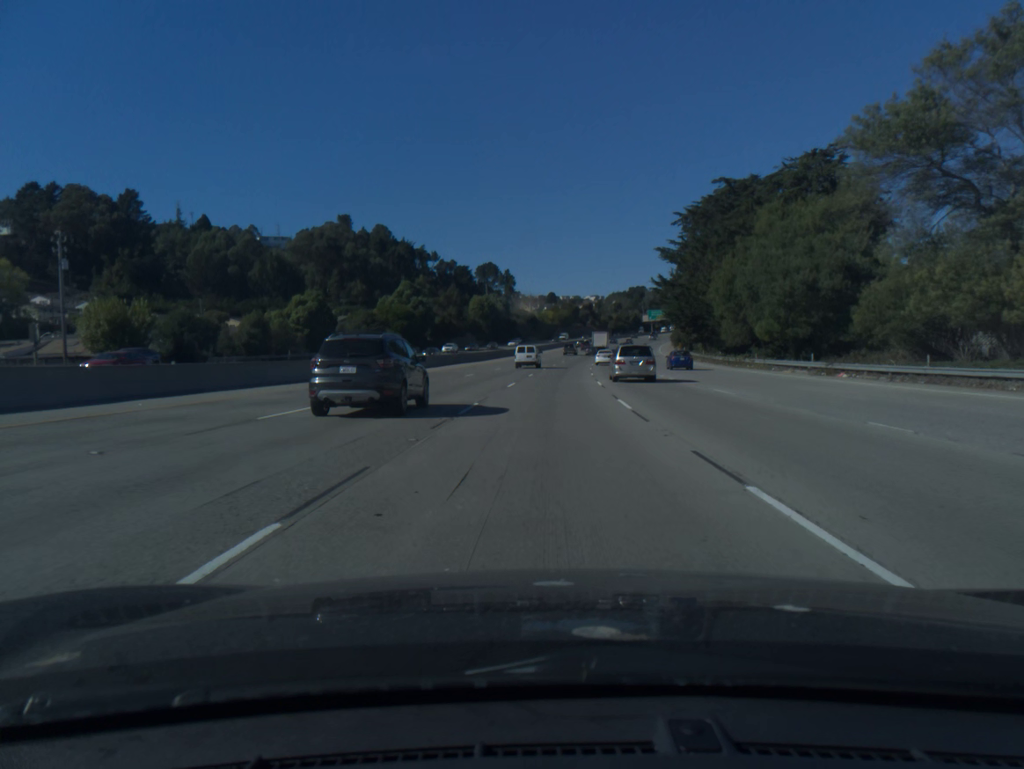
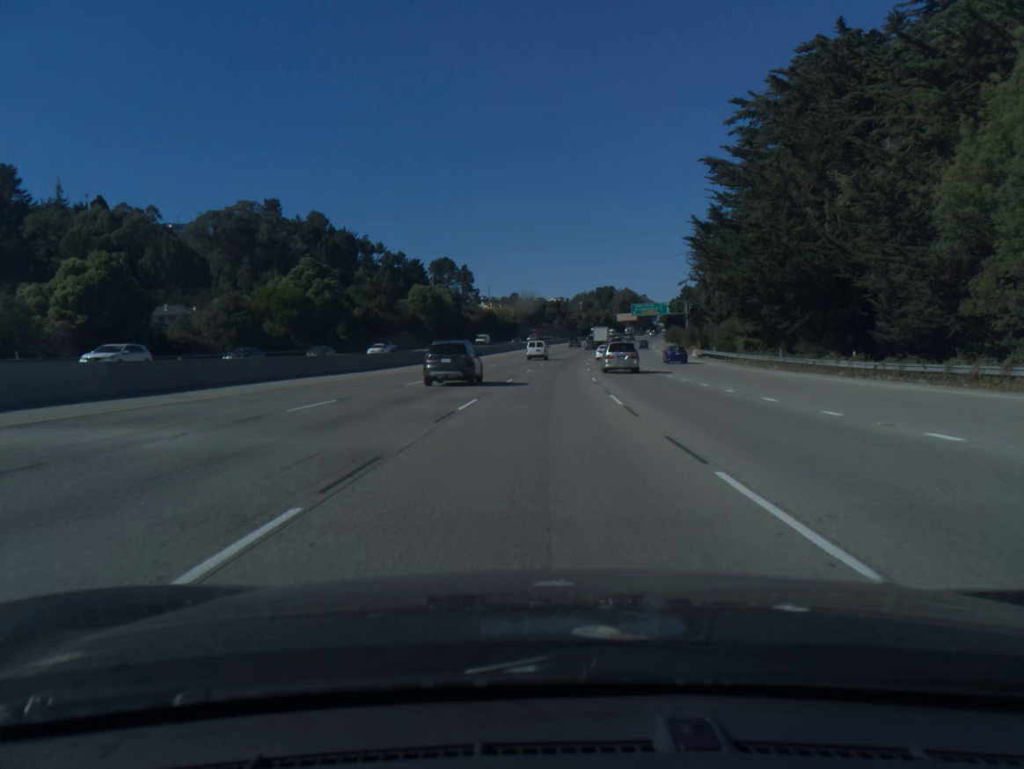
(+1.0, +42.9) m; +3°
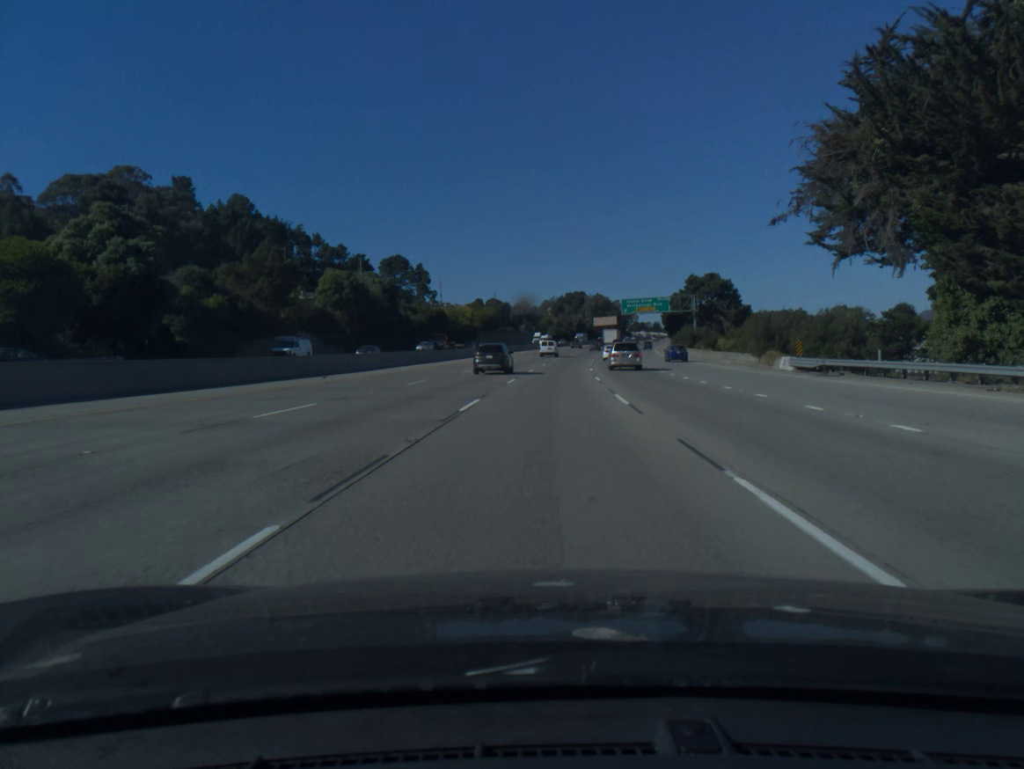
(+0.9, +44.2) m; +2°
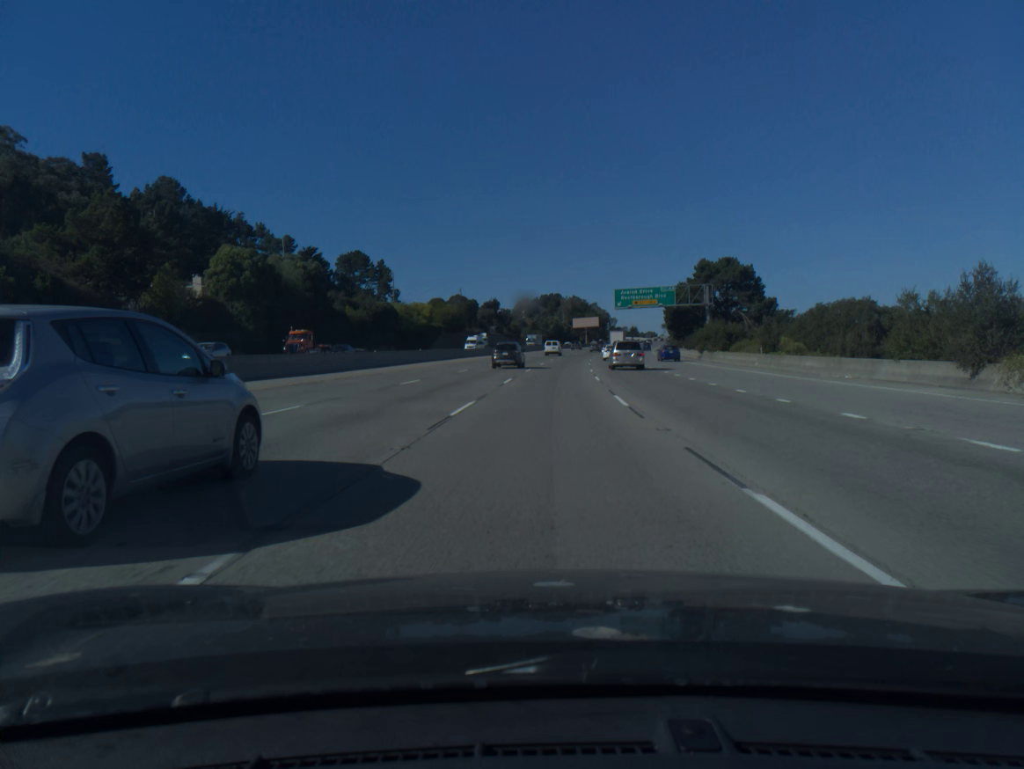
(+0.5, +30.1) m; +2°
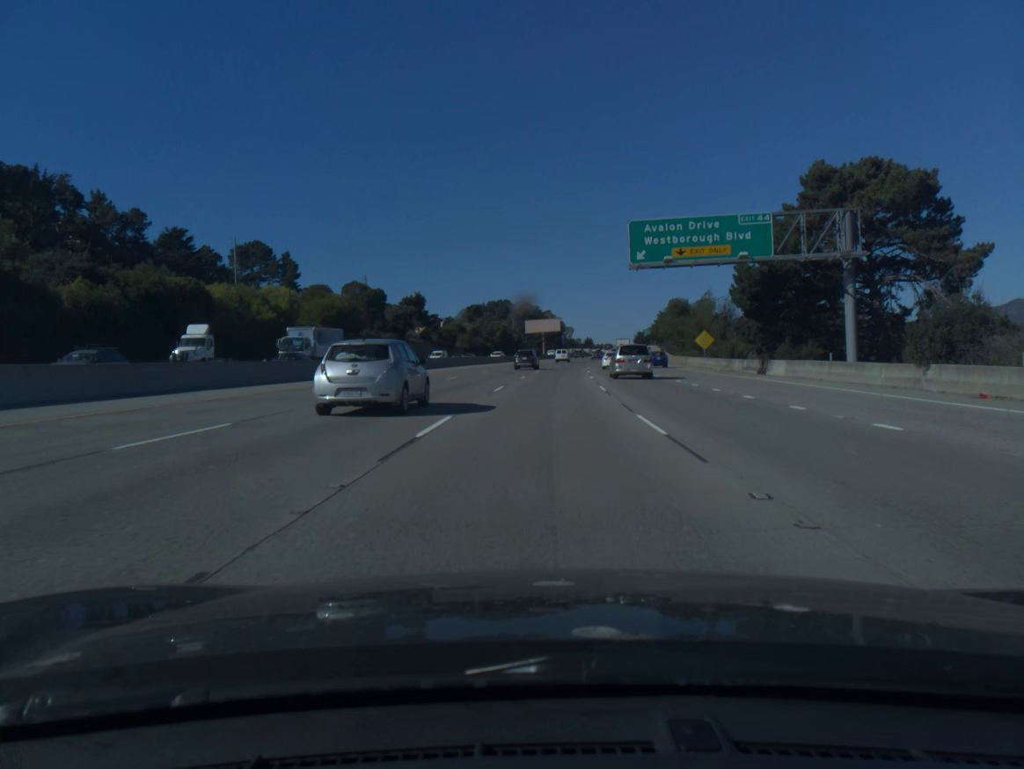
(+2.0, +61.6) m; +4°
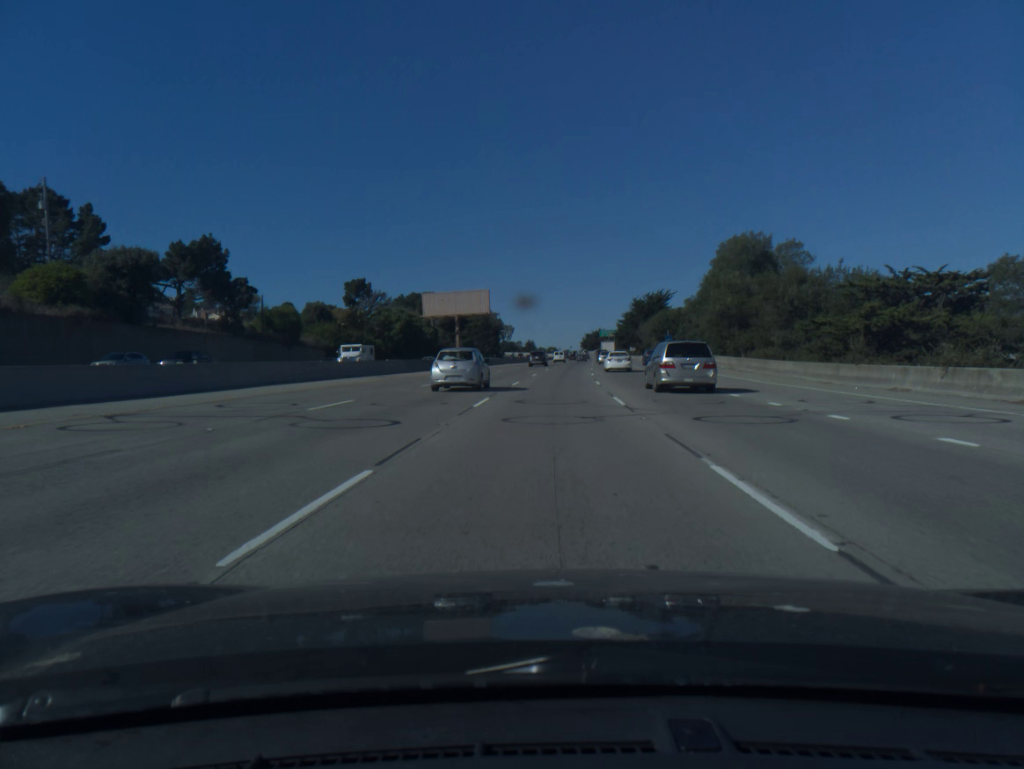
(+3.1, +79.6) m; +4°
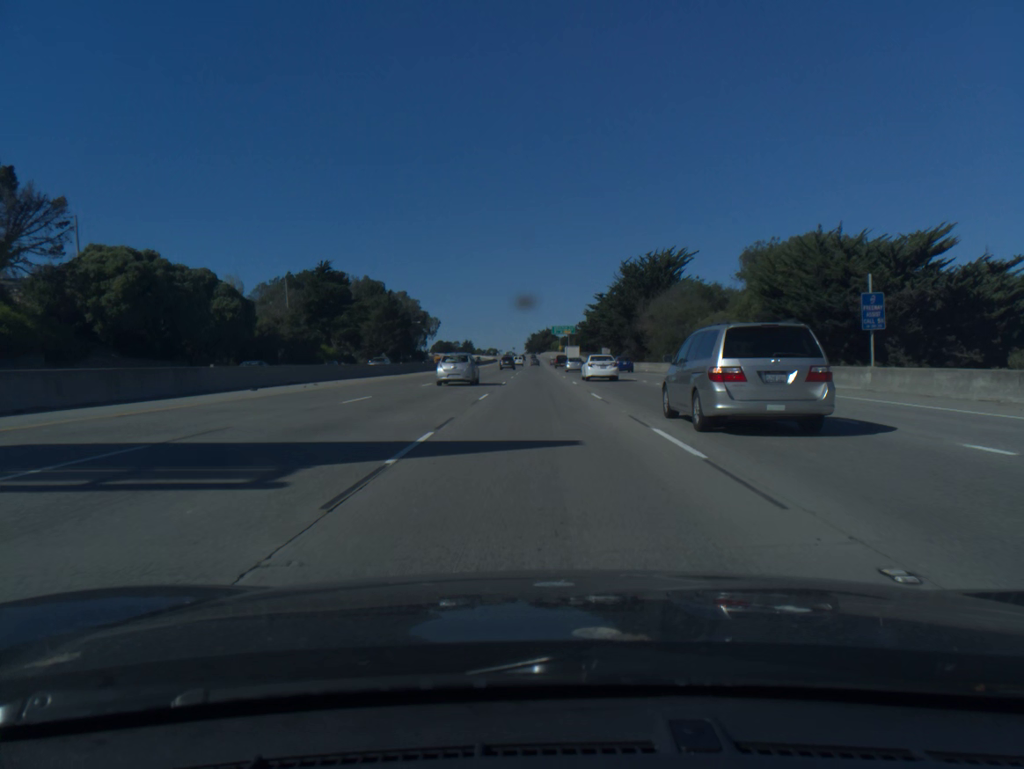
(+3.3, +83.2) m; +4°
